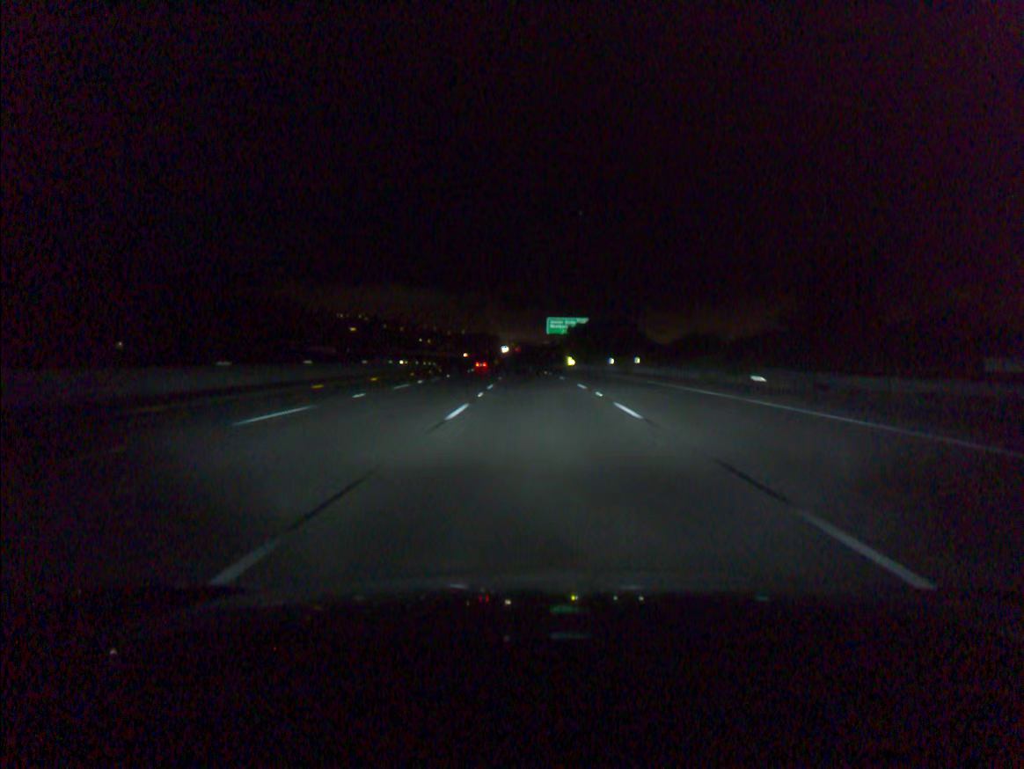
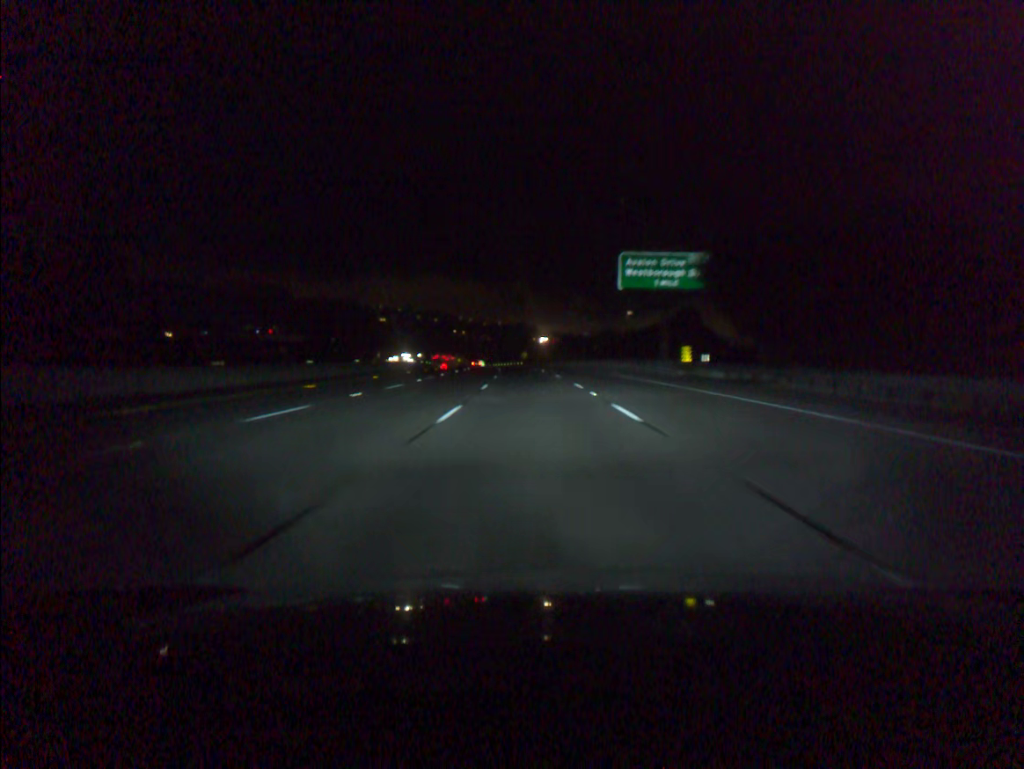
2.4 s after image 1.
(-1.7, +73.7) m; -3°
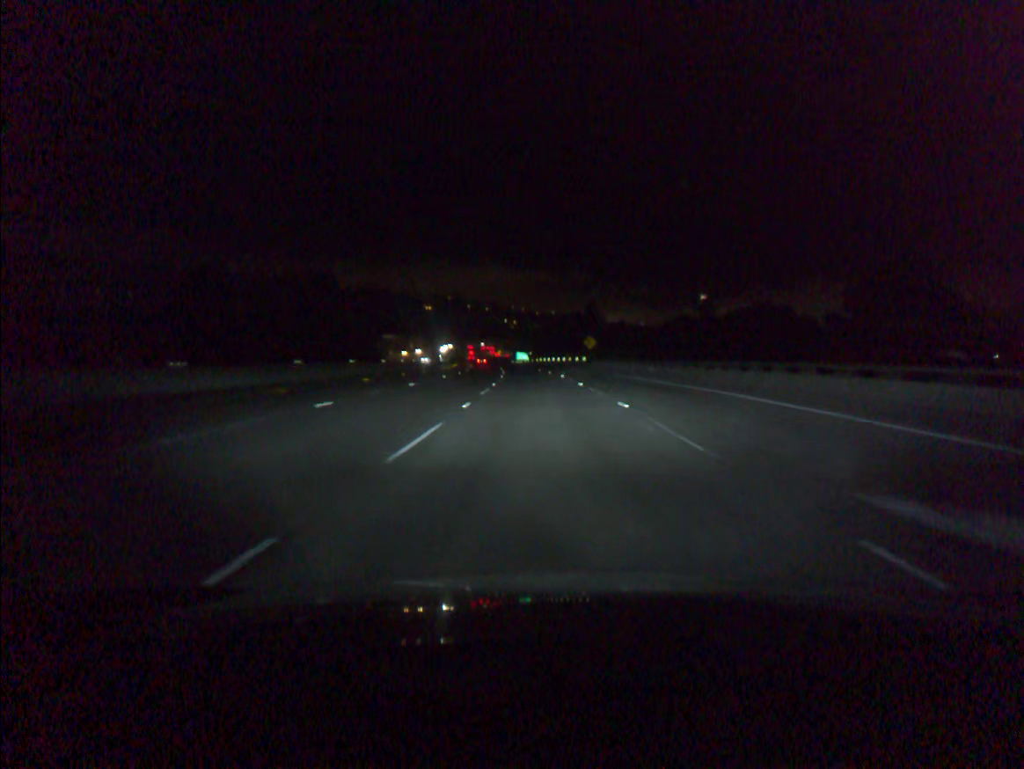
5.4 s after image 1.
(-3.4, +92.3) m; -4°
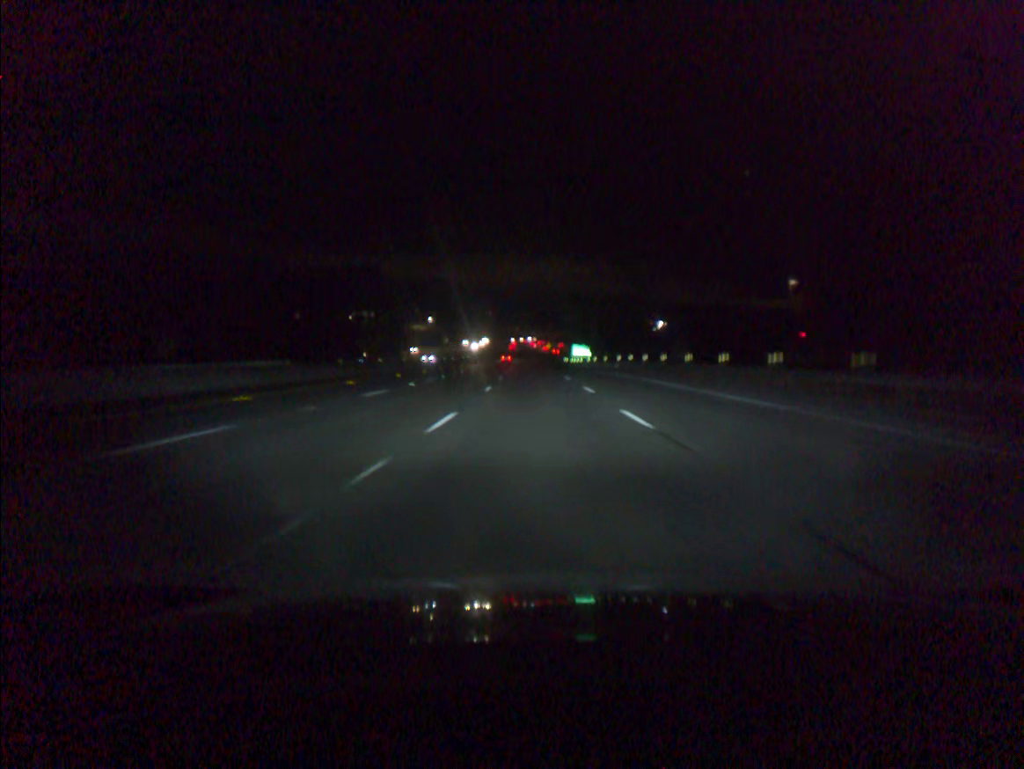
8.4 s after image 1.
(-3.0, +92.4) m; -4°
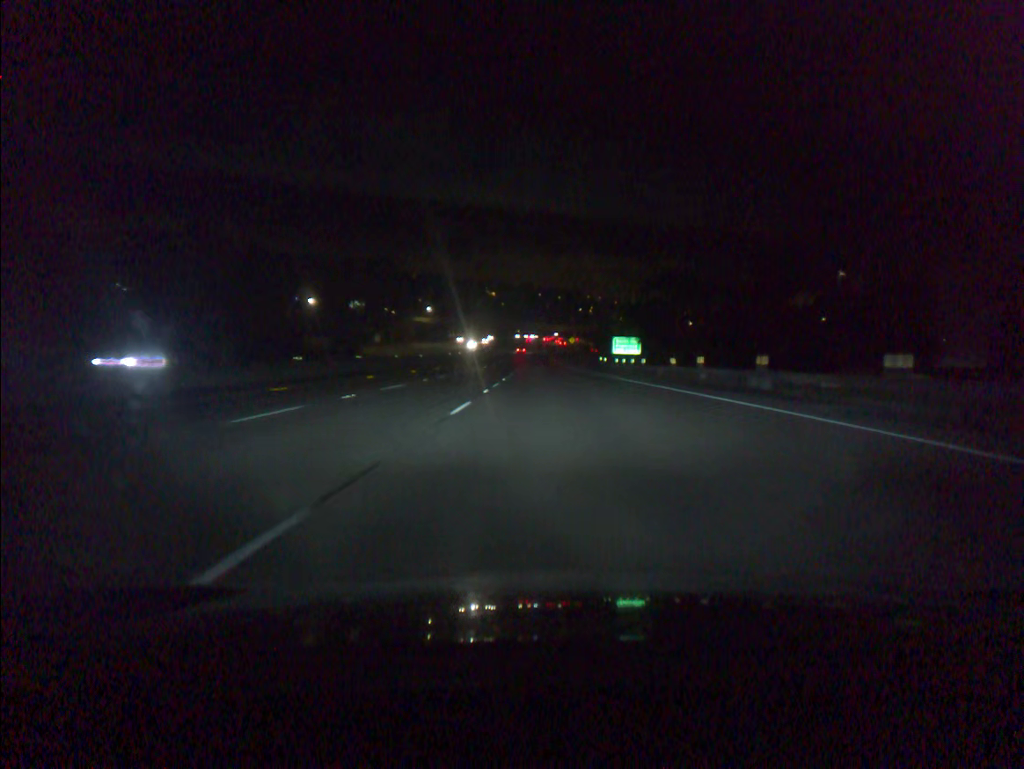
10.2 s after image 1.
(-0.9, +55.3) m; -1°
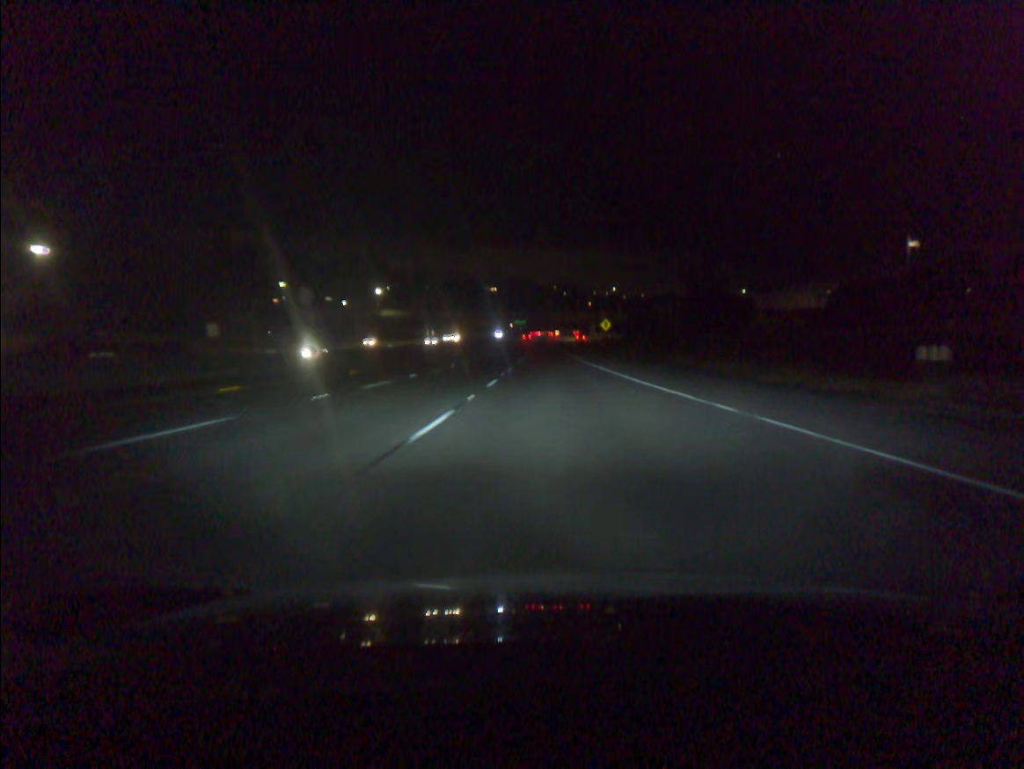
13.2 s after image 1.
(-0.4, +92.4) m; 0°
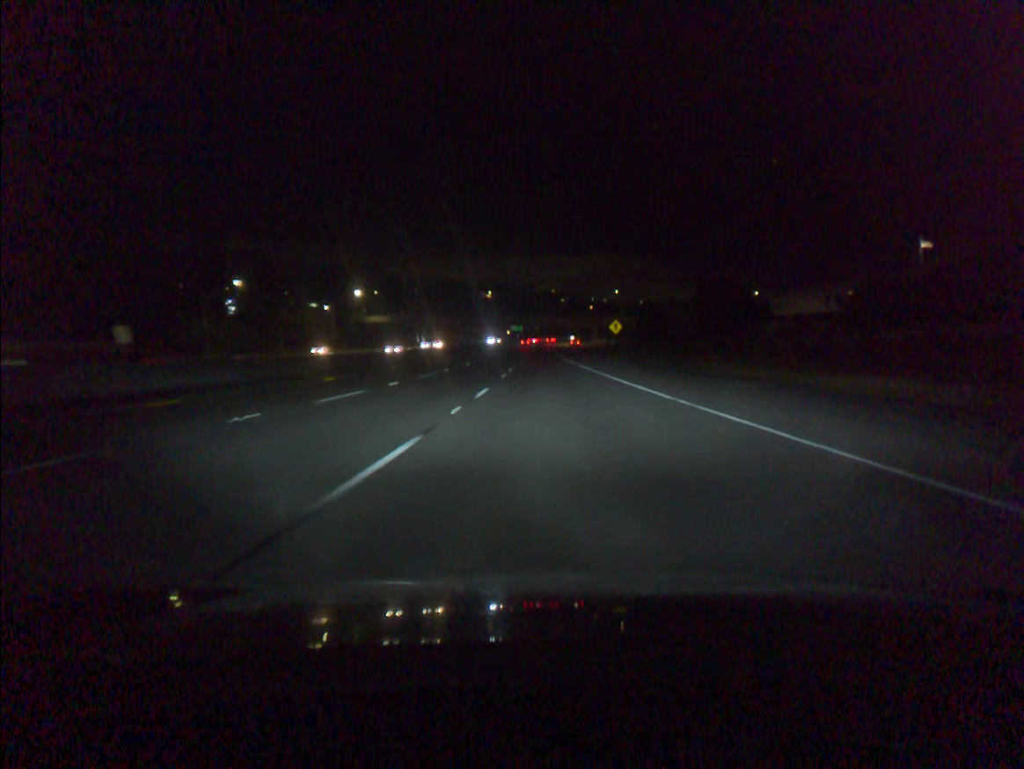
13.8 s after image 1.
(0.0, +18.5) m; 0°
